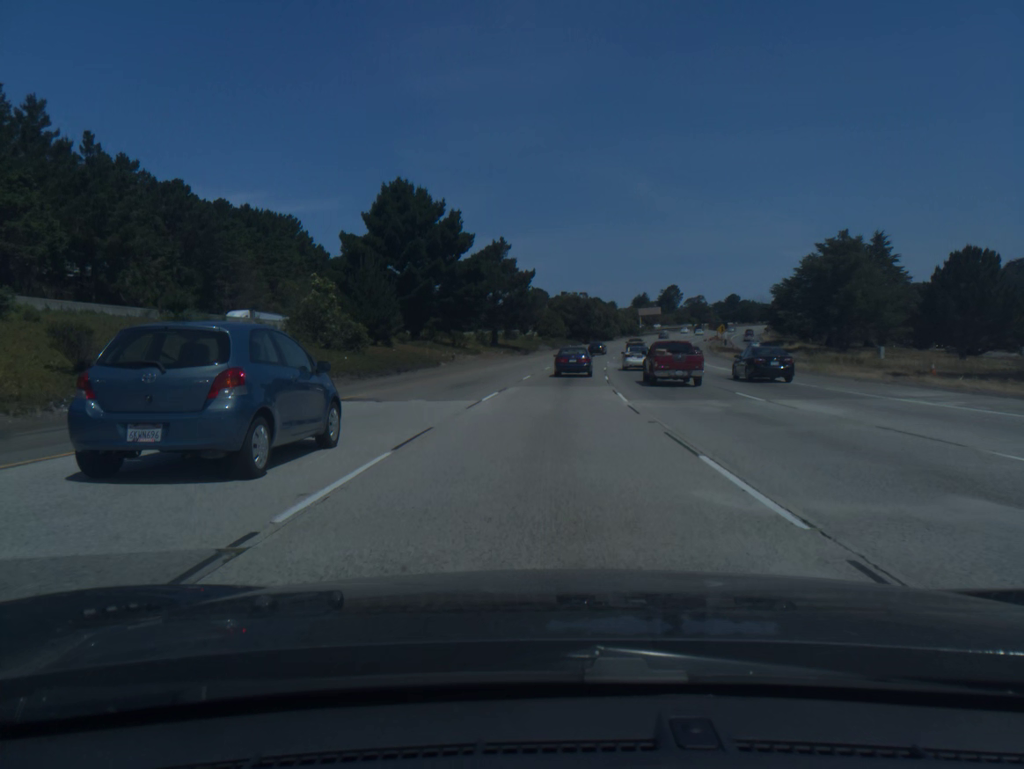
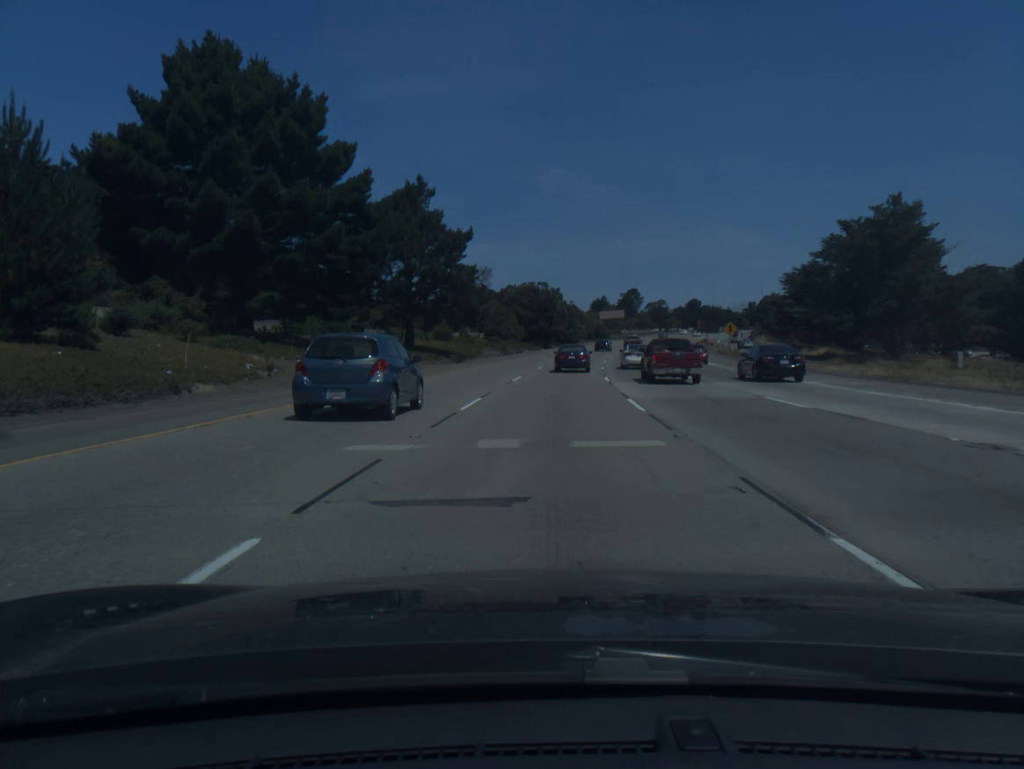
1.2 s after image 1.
(+0.9, +33.3) m; +3°
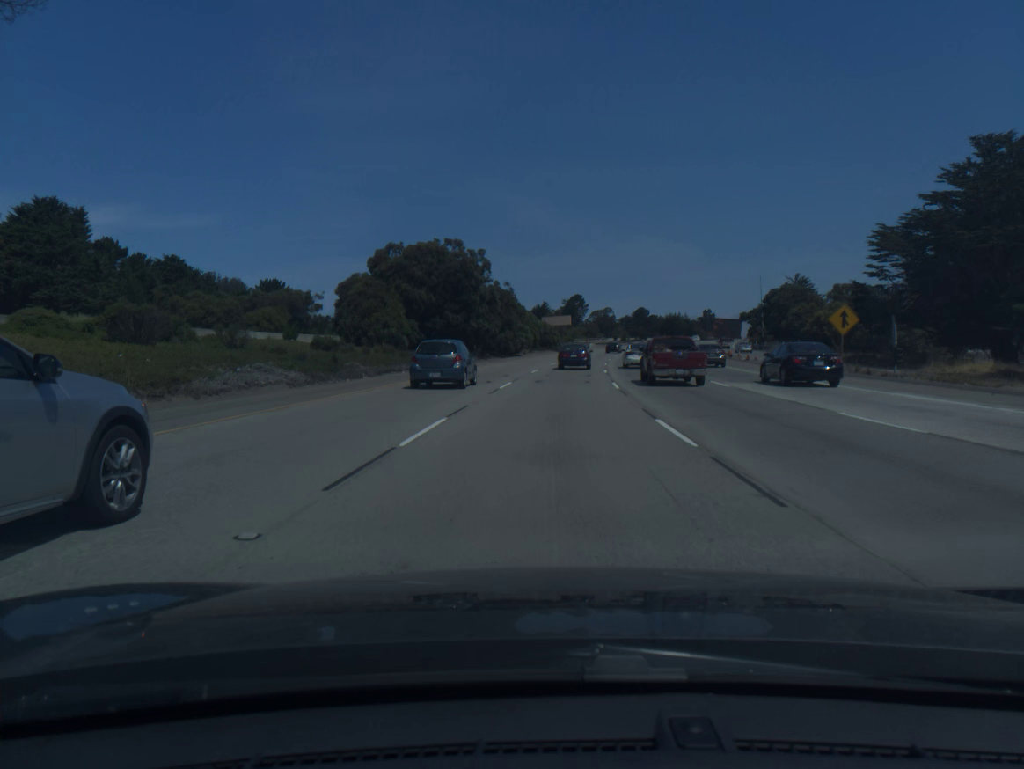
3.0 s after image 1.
(+2.1, +49.6) m; +5°
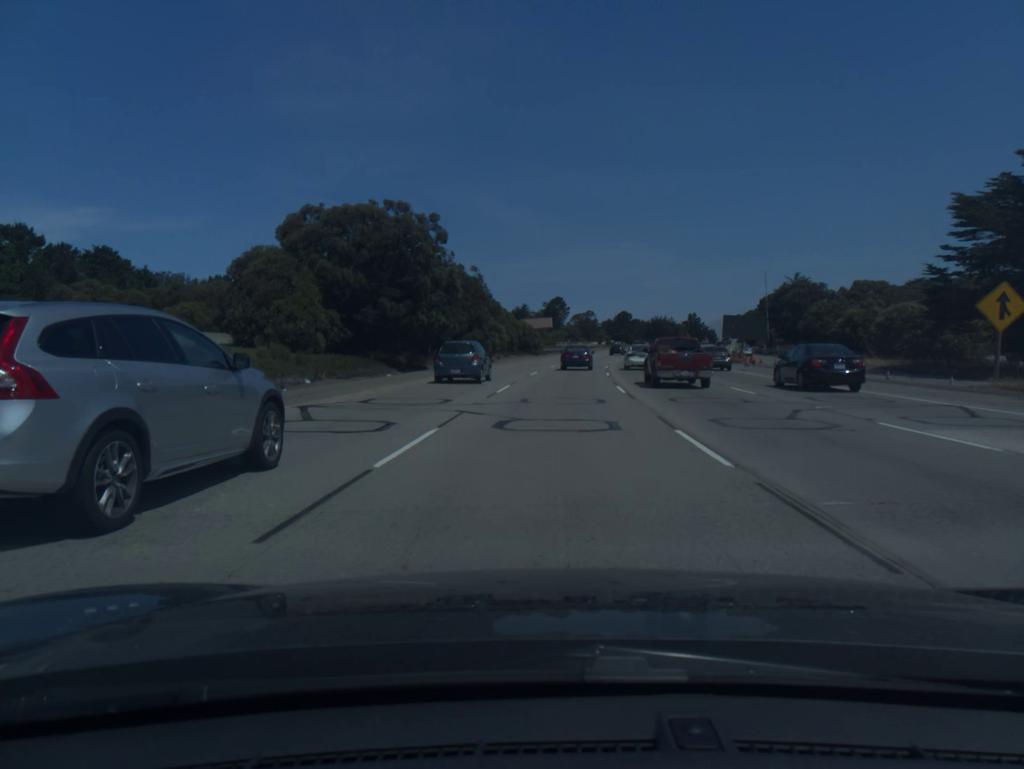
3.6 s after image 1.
(+0.2, +16.5) m; +1°
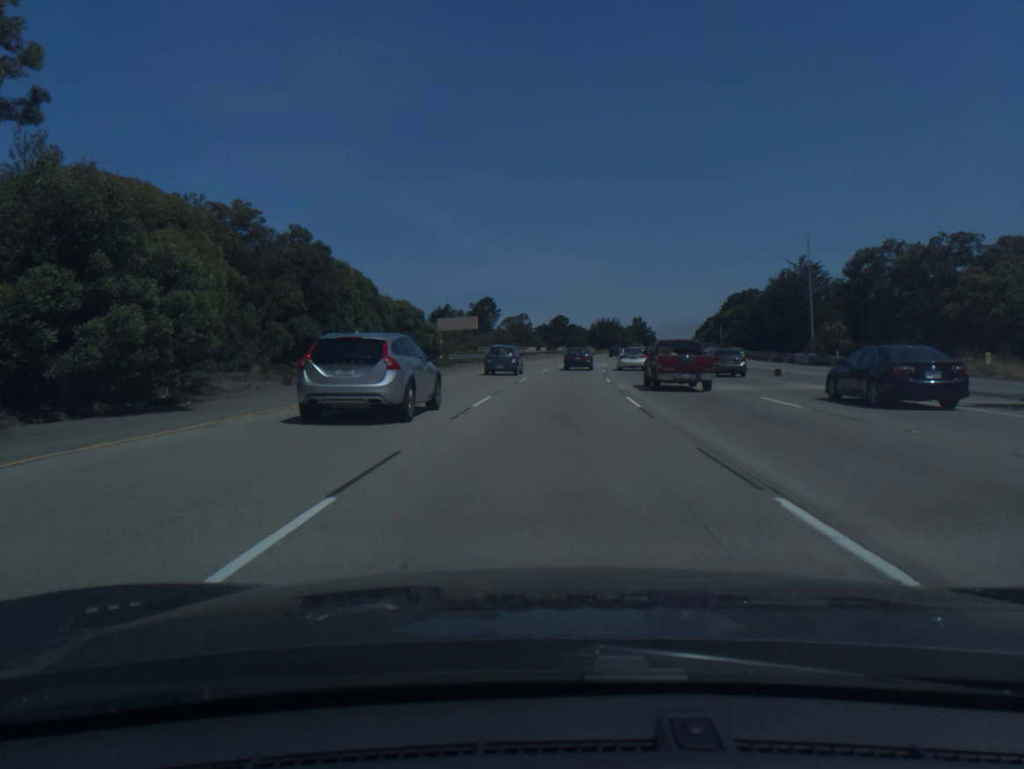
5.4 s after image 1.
(+2.1, +49.2) m; +5°
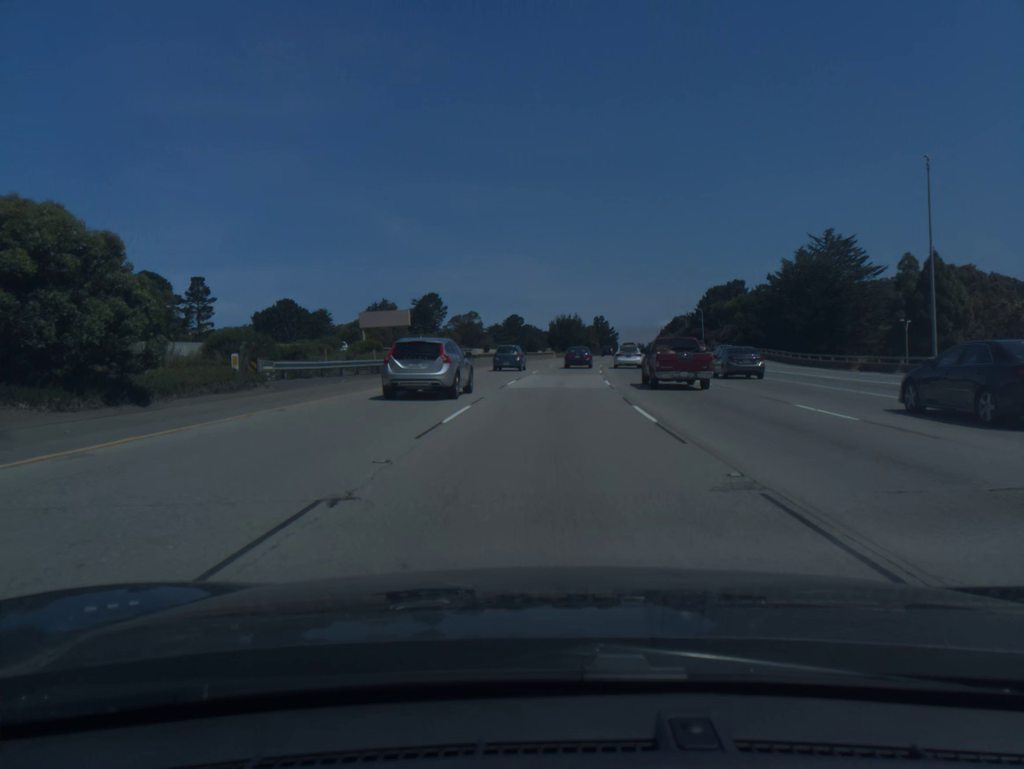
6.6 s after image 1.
(+1.0, +32.8) m; +3°
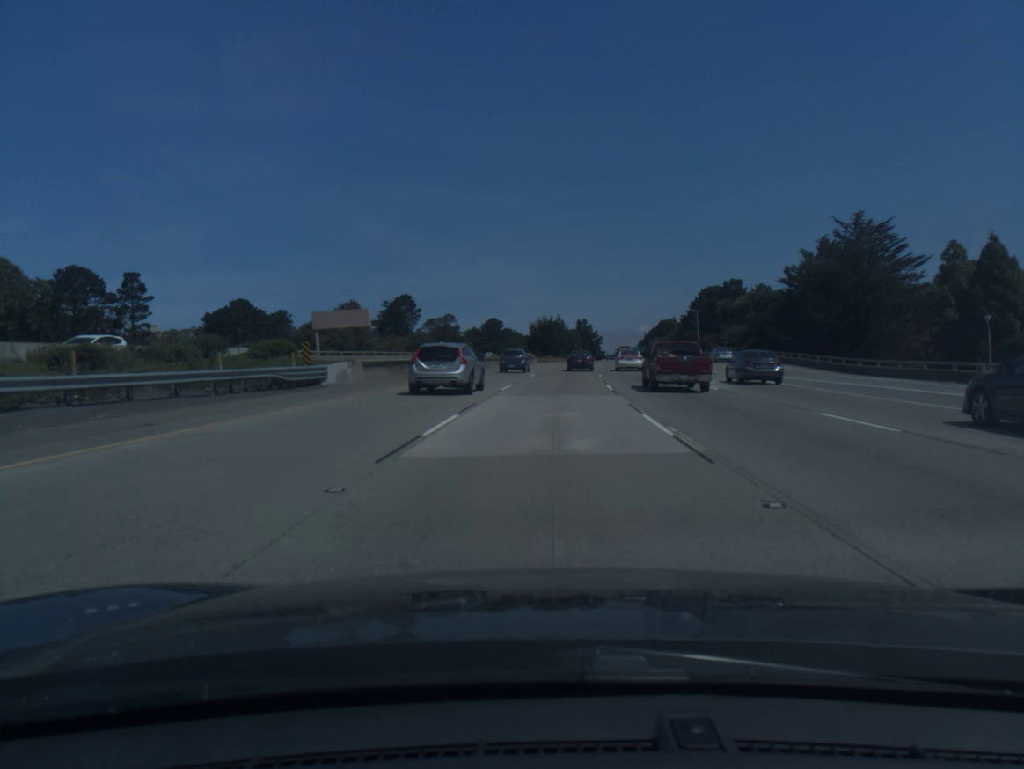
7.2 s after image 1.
(+0.2, +16.5) m; +1°
